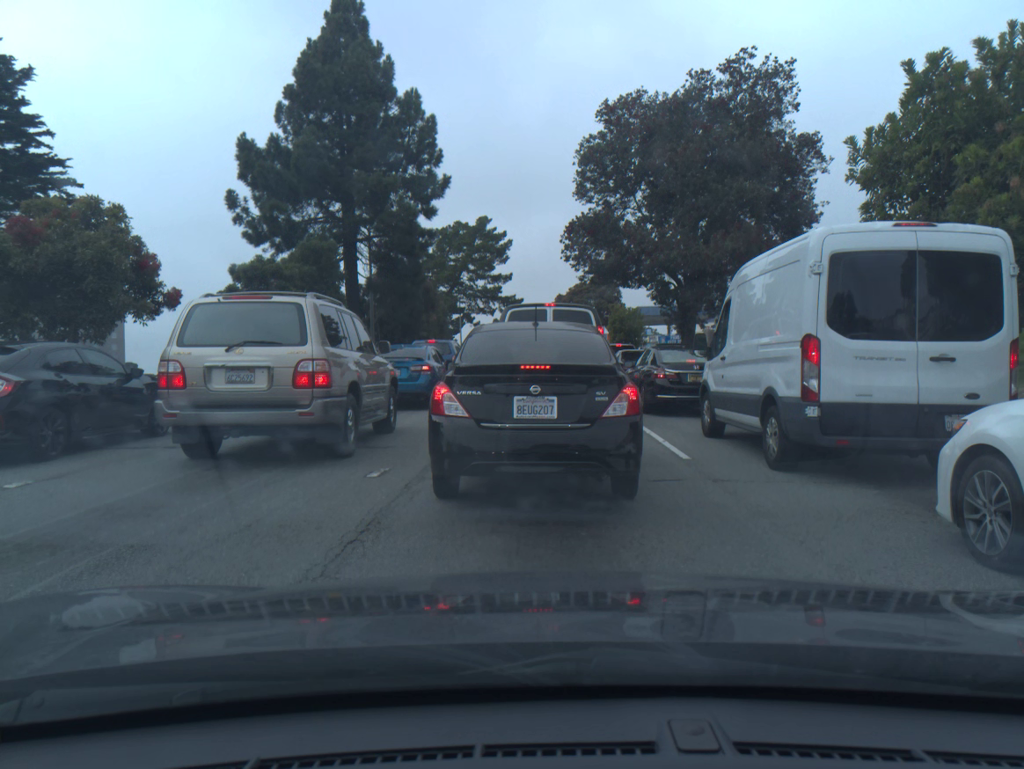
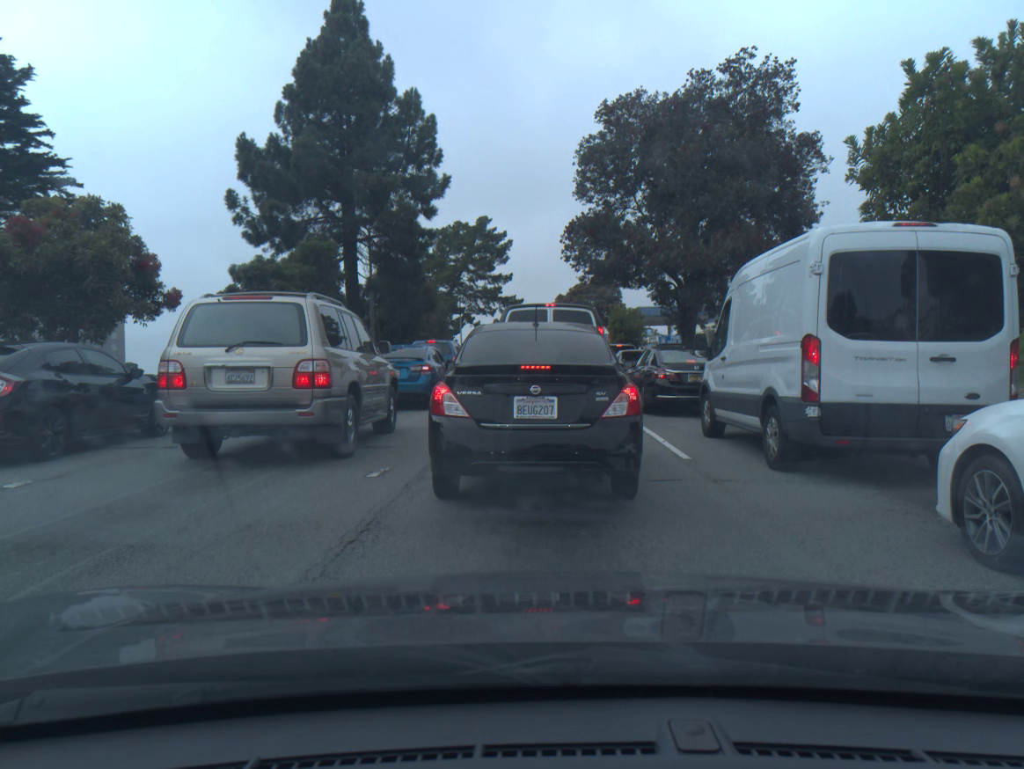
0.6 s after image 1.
(0.0, 0.0) m; 0°
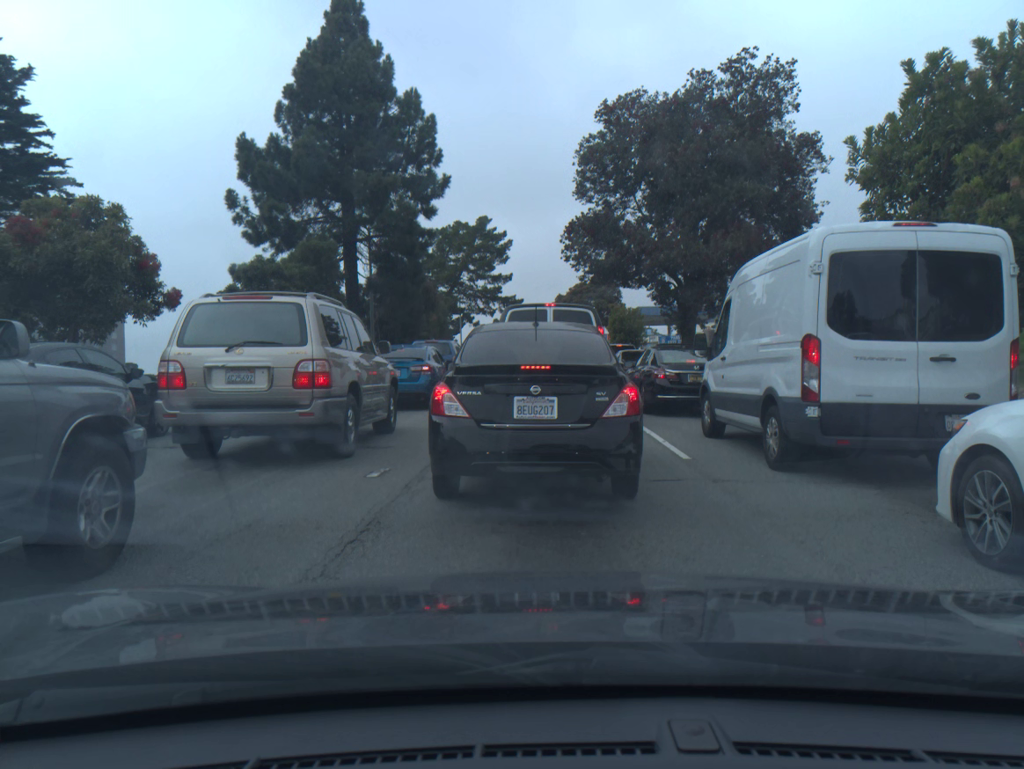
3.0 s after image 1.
(0.0, 0.0) m; 0°
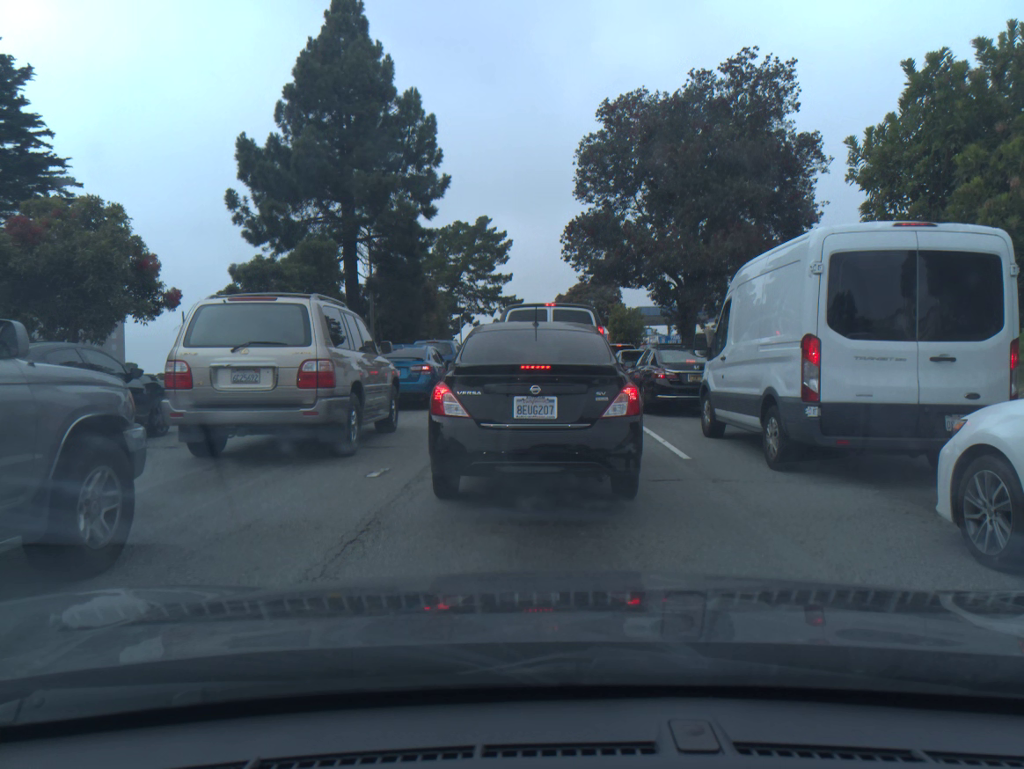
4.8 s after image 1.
(0.0, 0.0) m; 0°
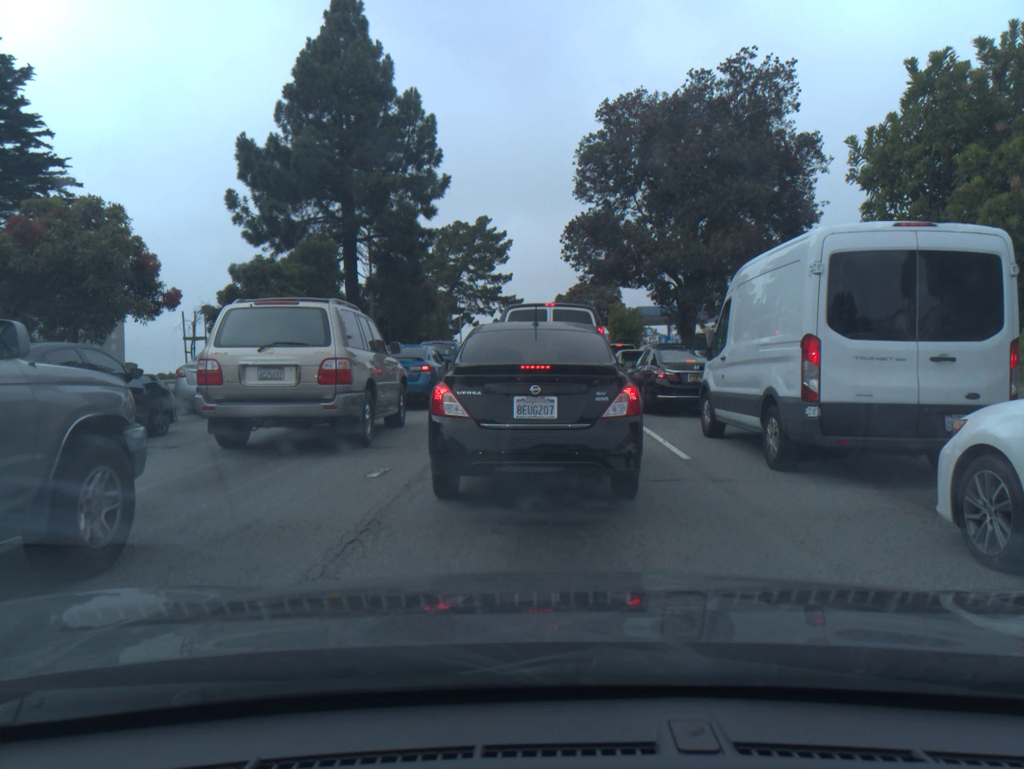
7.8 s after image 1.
(0.0, +0.1) m; 0°
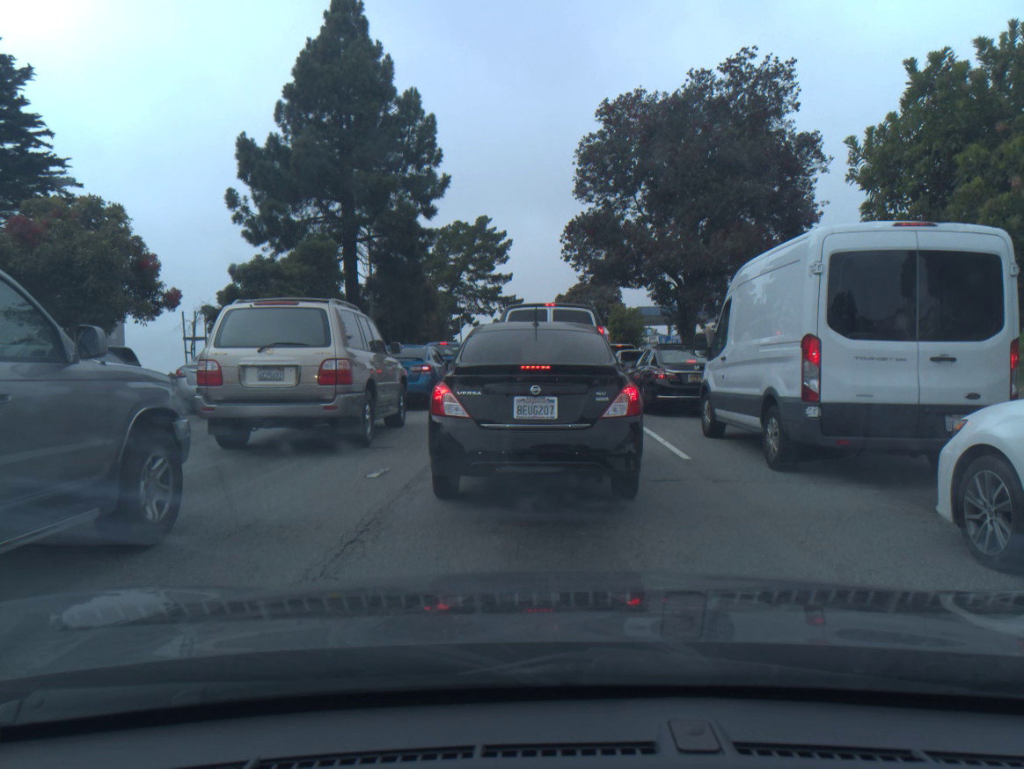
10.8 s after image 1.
(-0.1, 0.0) m; 0°
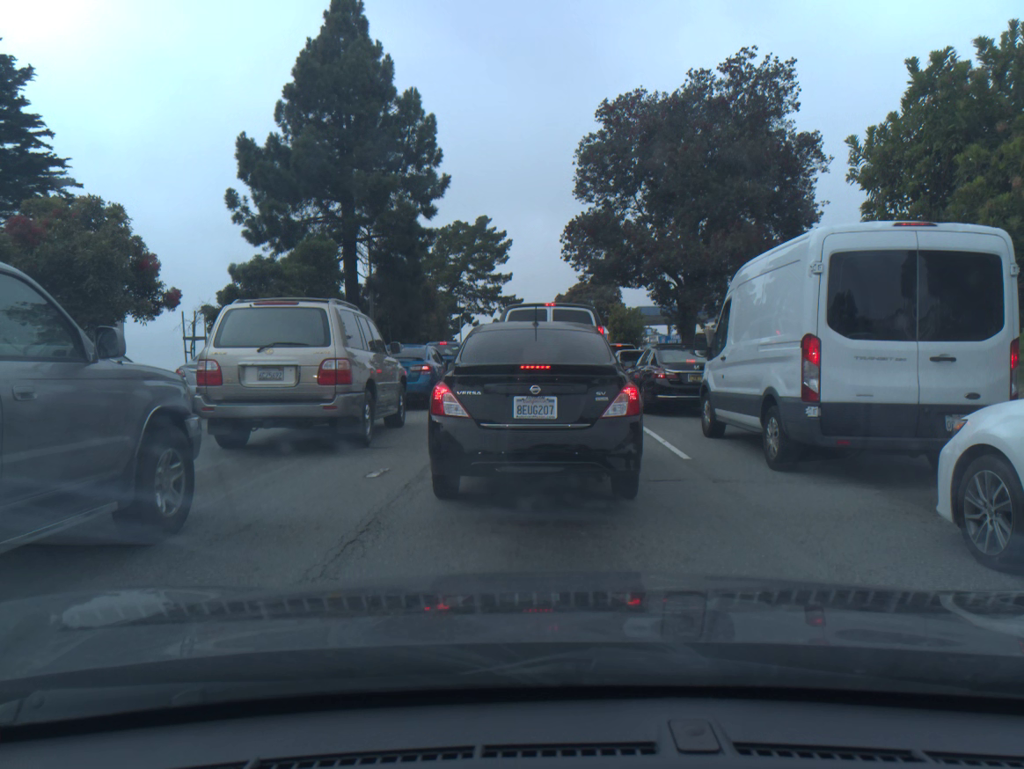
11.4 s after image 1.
(0.0, 0.0) m; 0°
